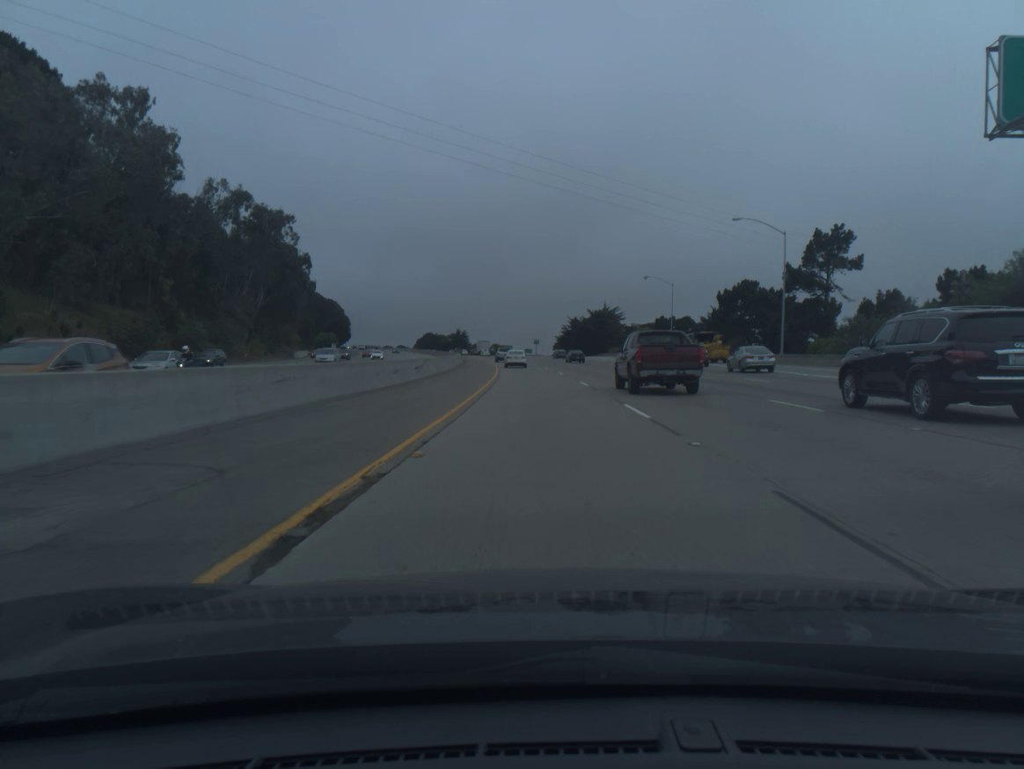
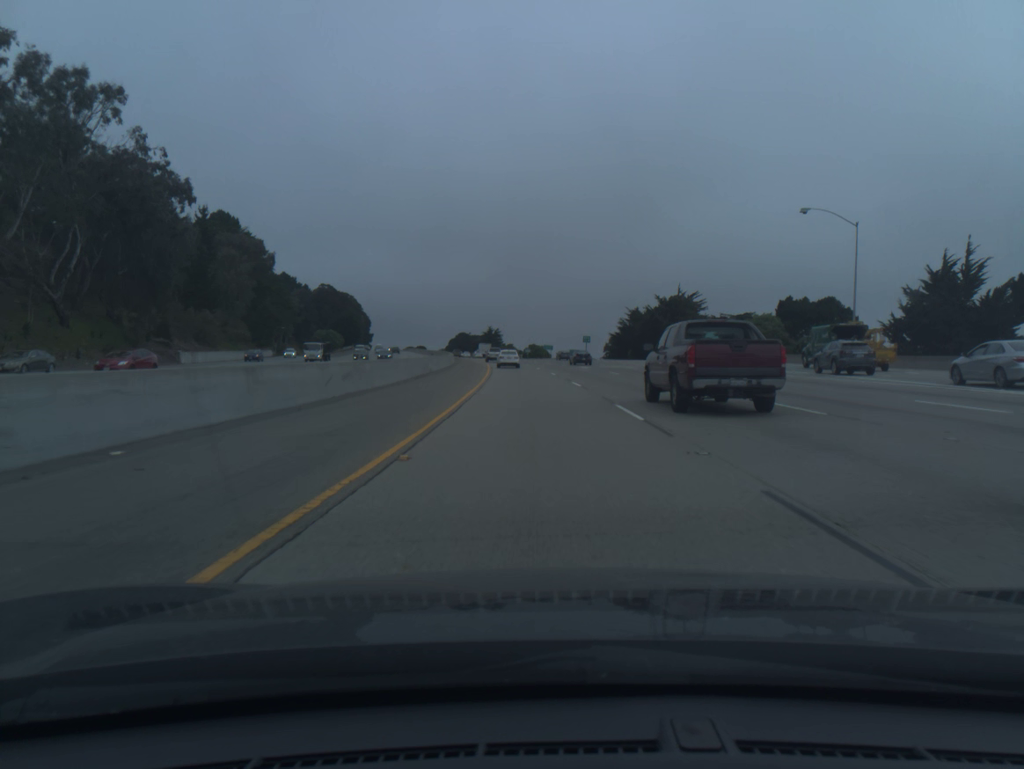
(-1.4, +58.8) m; -3°
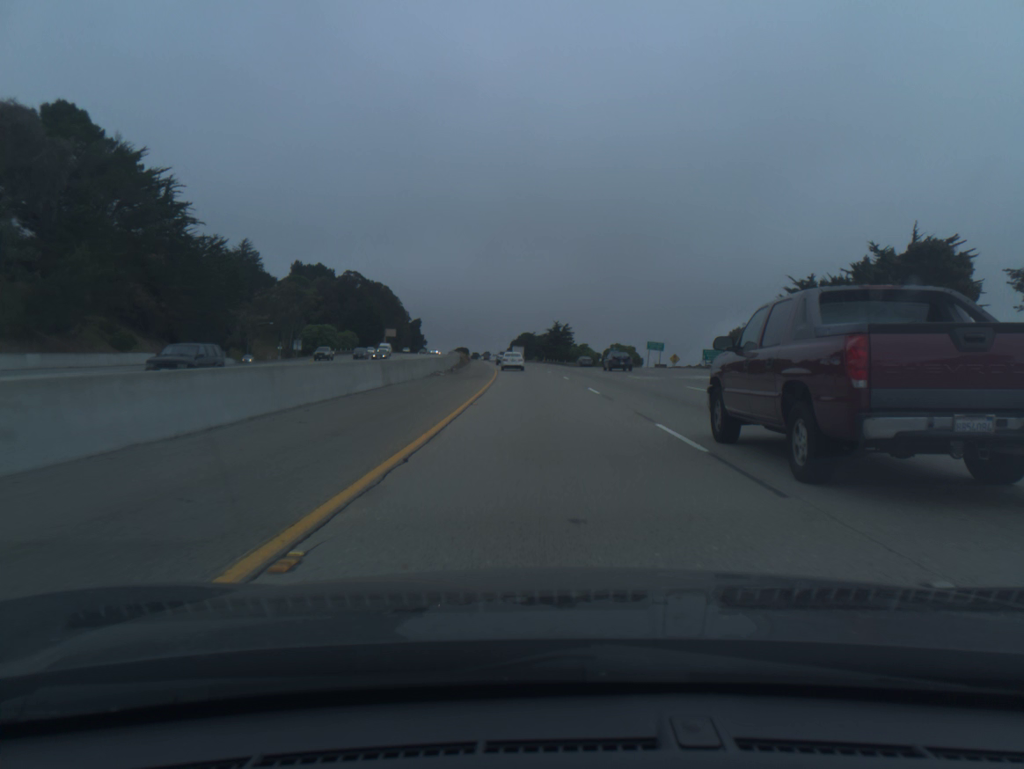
(-3.5, +77.1) m; -5°
